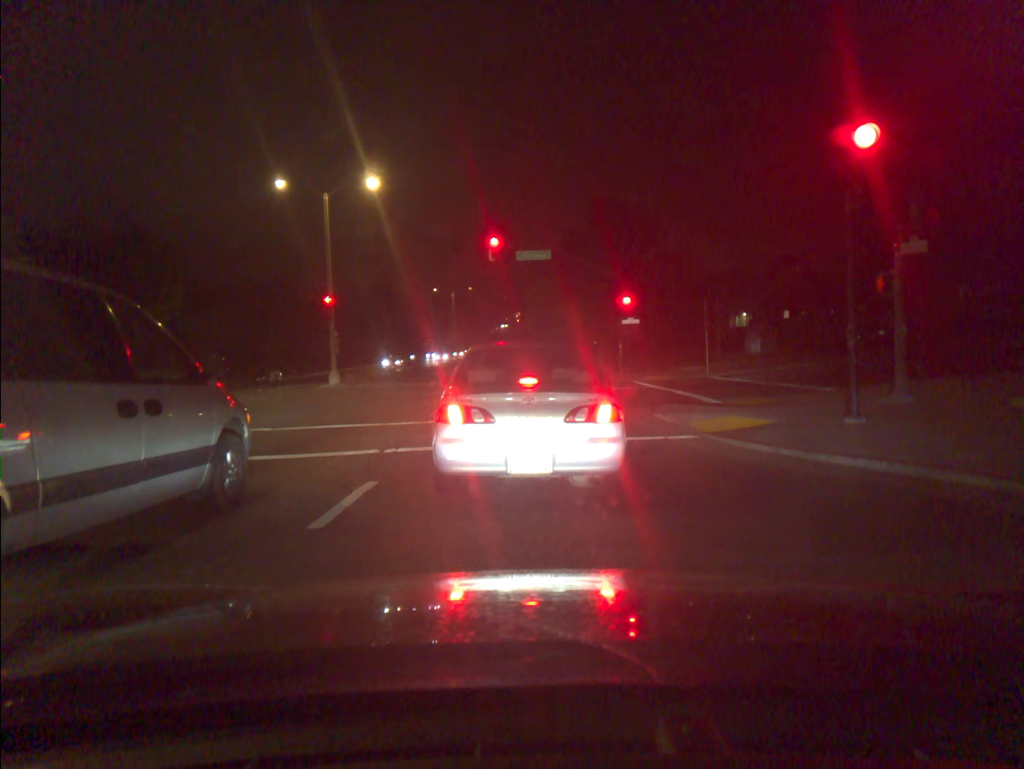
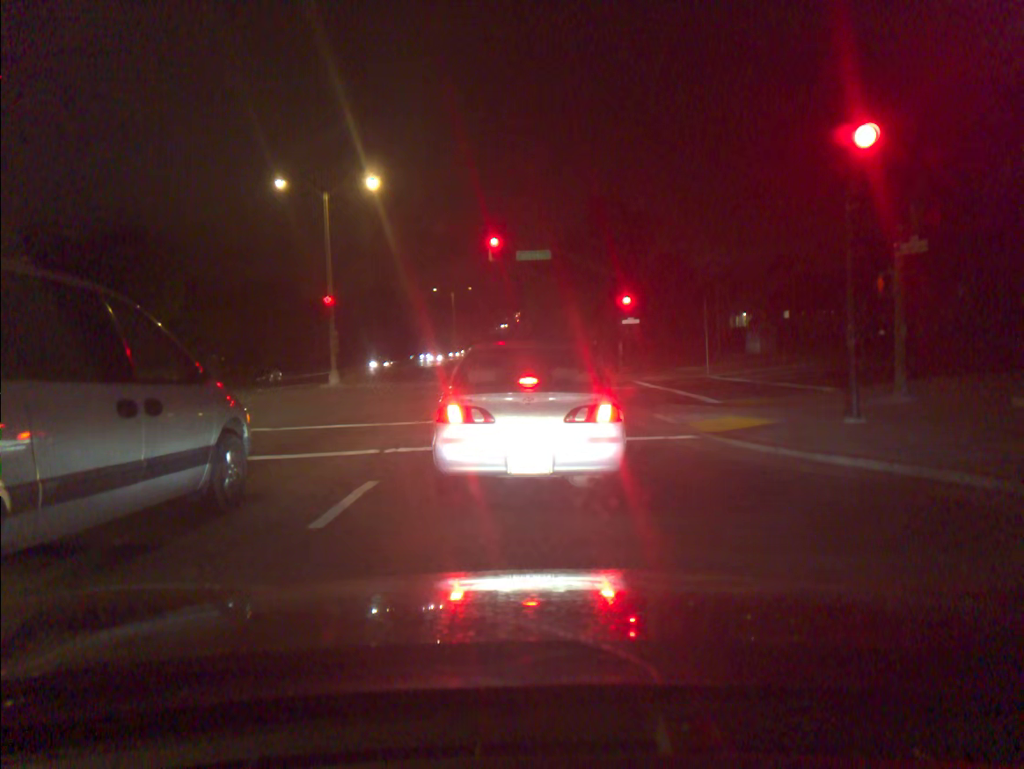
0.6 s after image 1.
(0.0, 0.0) m; 0°
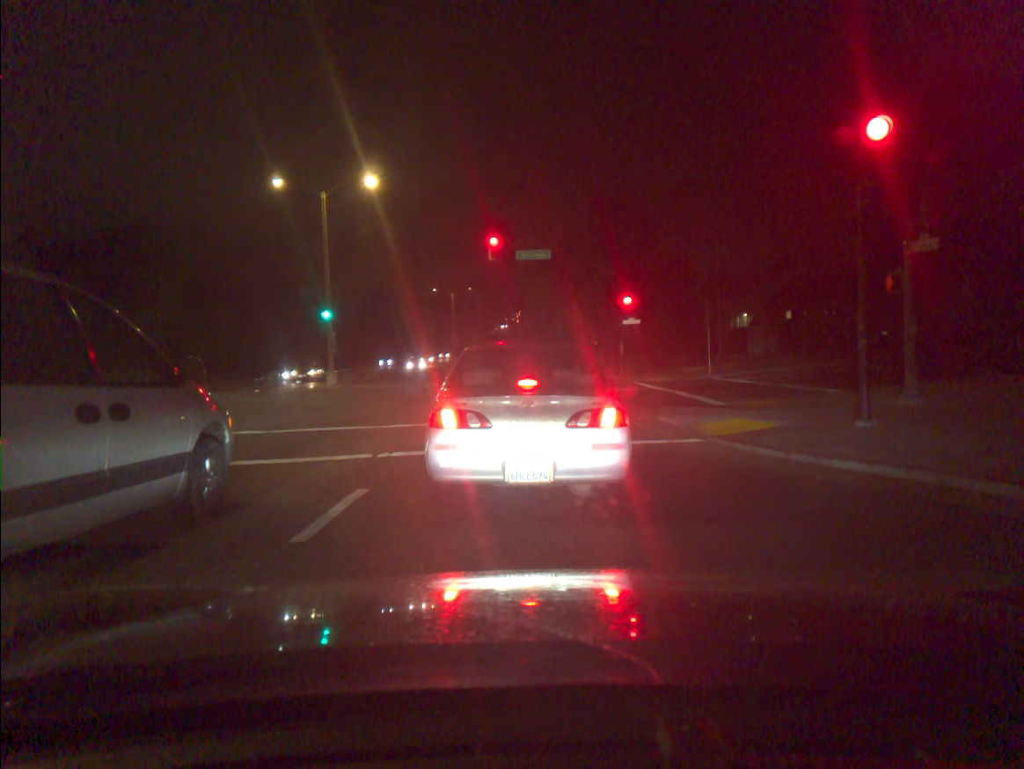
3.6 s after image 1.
(0.0, +0.4) m; 0°
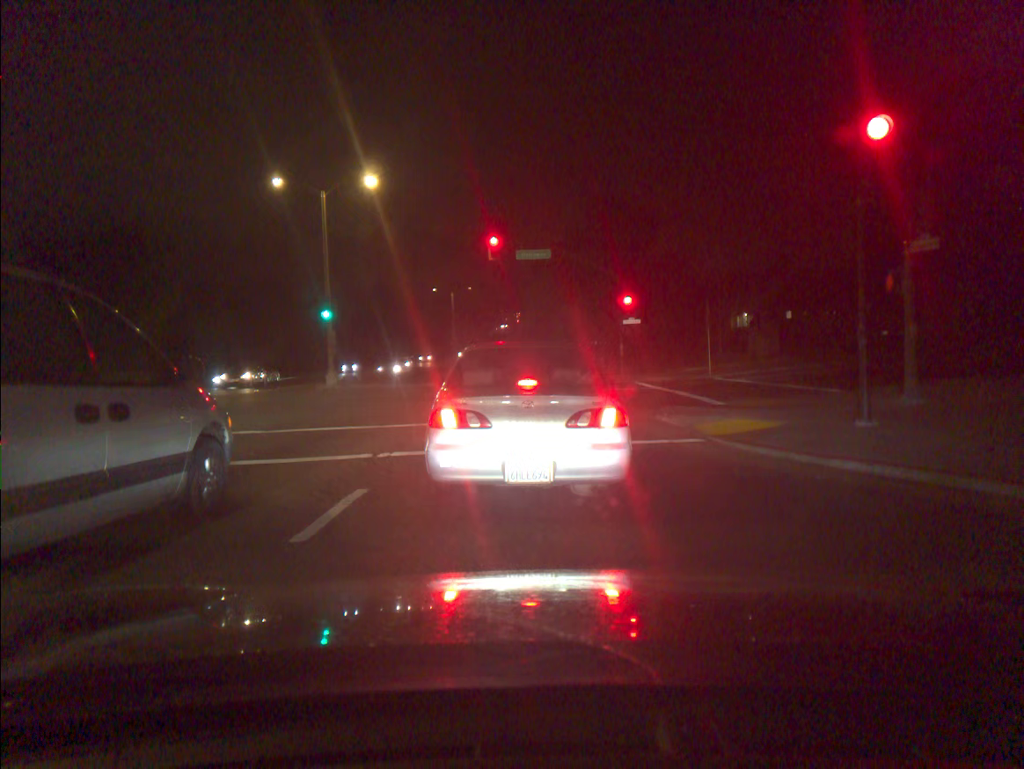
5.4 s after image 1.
(0.0, 0.0) m; 0°
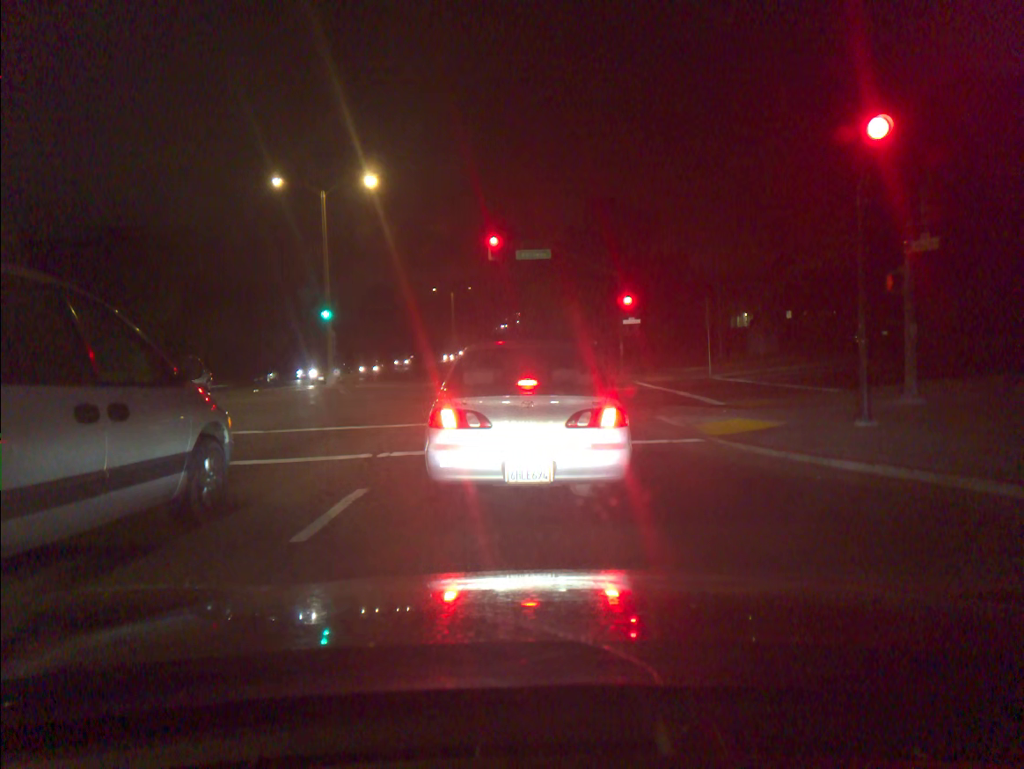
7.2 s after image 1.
(0.0, 0.0) m; 0°
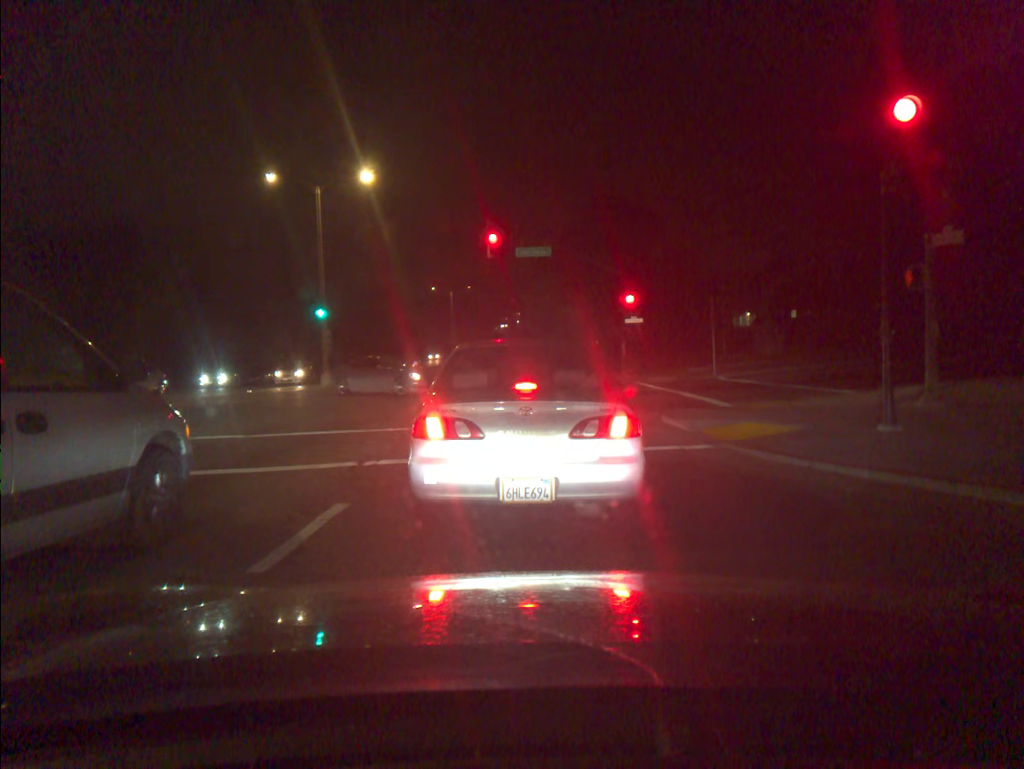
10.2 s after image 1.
(0.0, +0.7) m; 0°
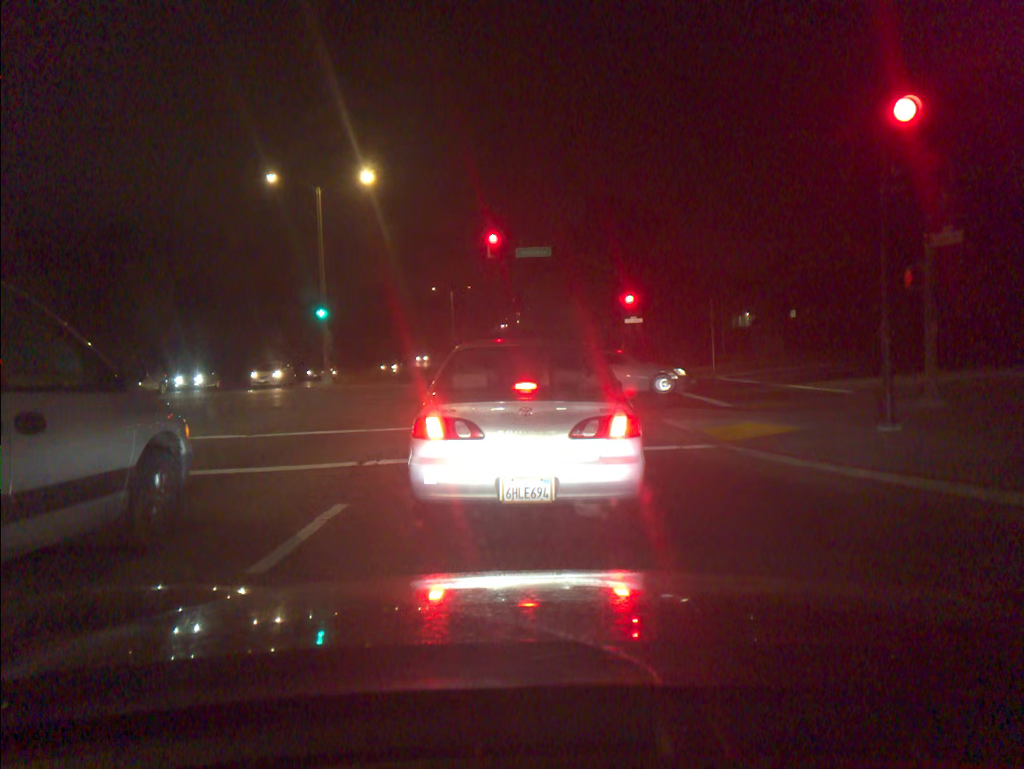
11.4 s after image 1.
(0.0, 0.0) m; 0°
